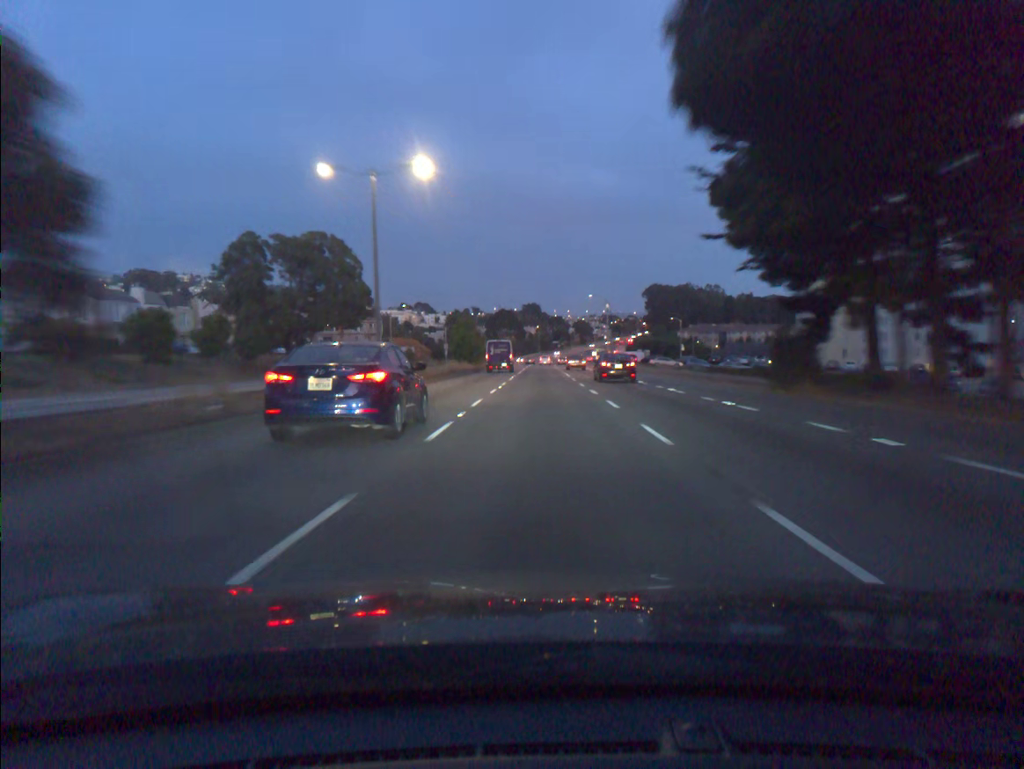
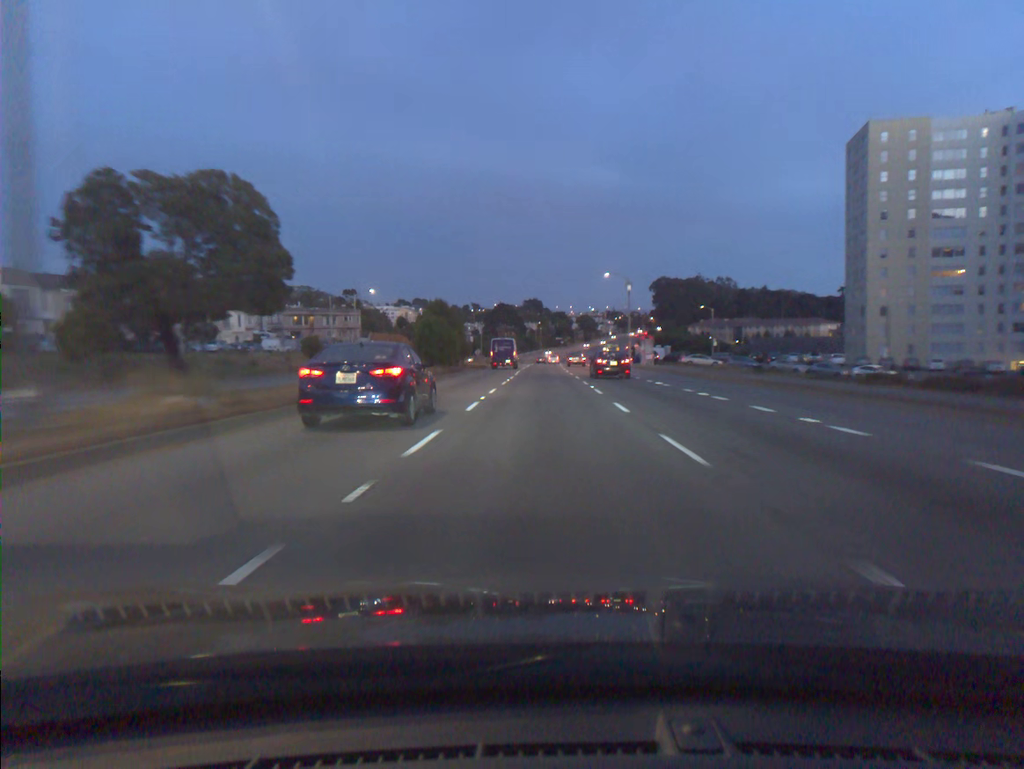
(0.0, +23.9) m; 0°
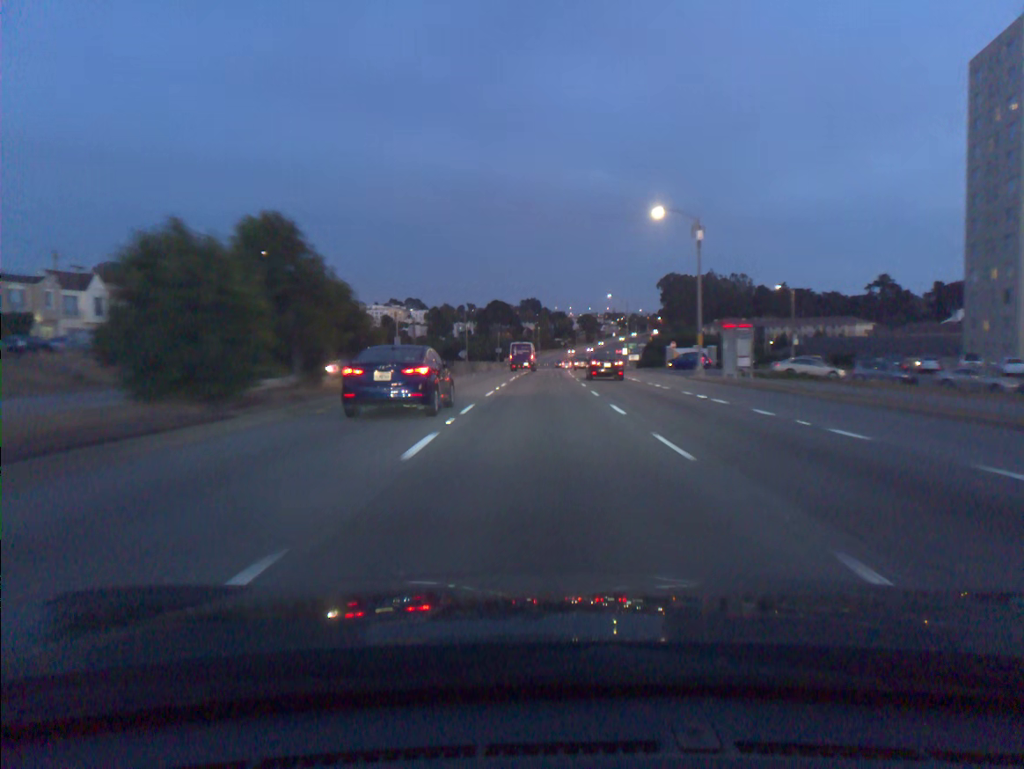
(0.0, +37.1) m; 0°
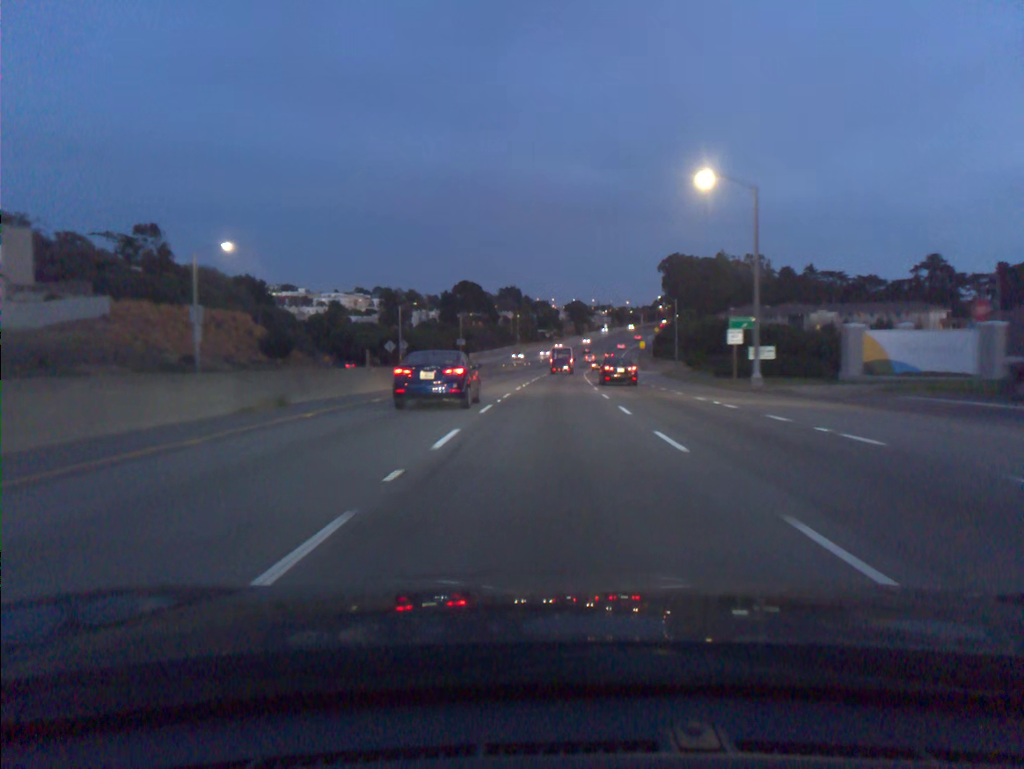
(+0.4, +65.2) m; +1°
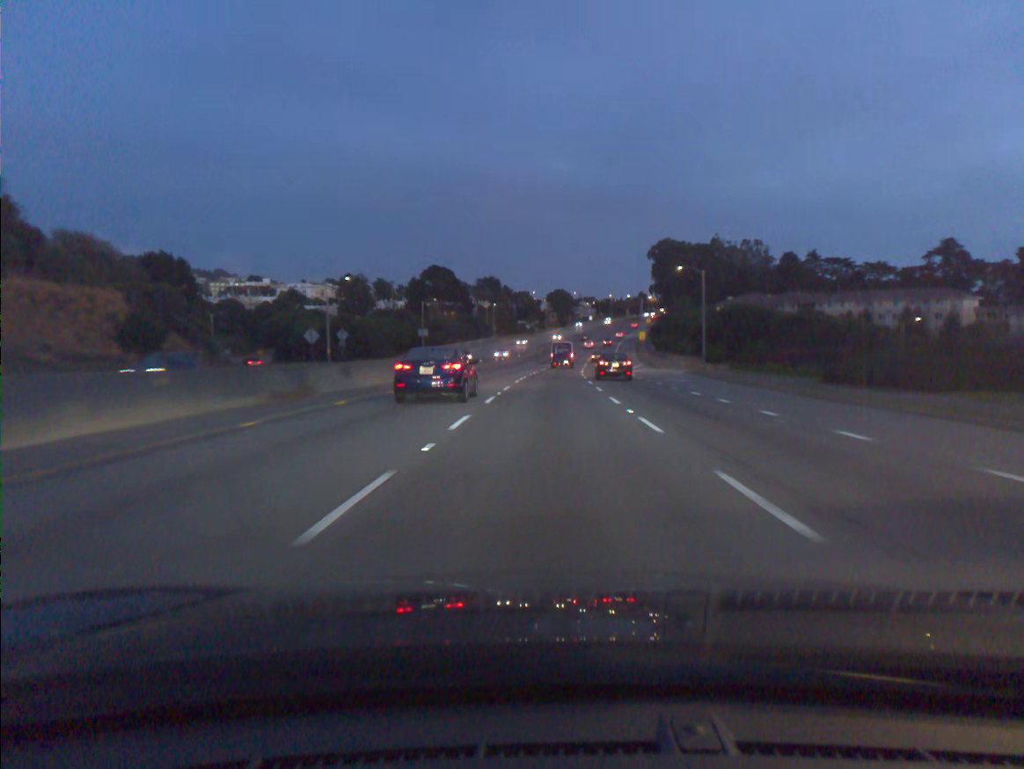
(+0.3, +27.3) m; +1°
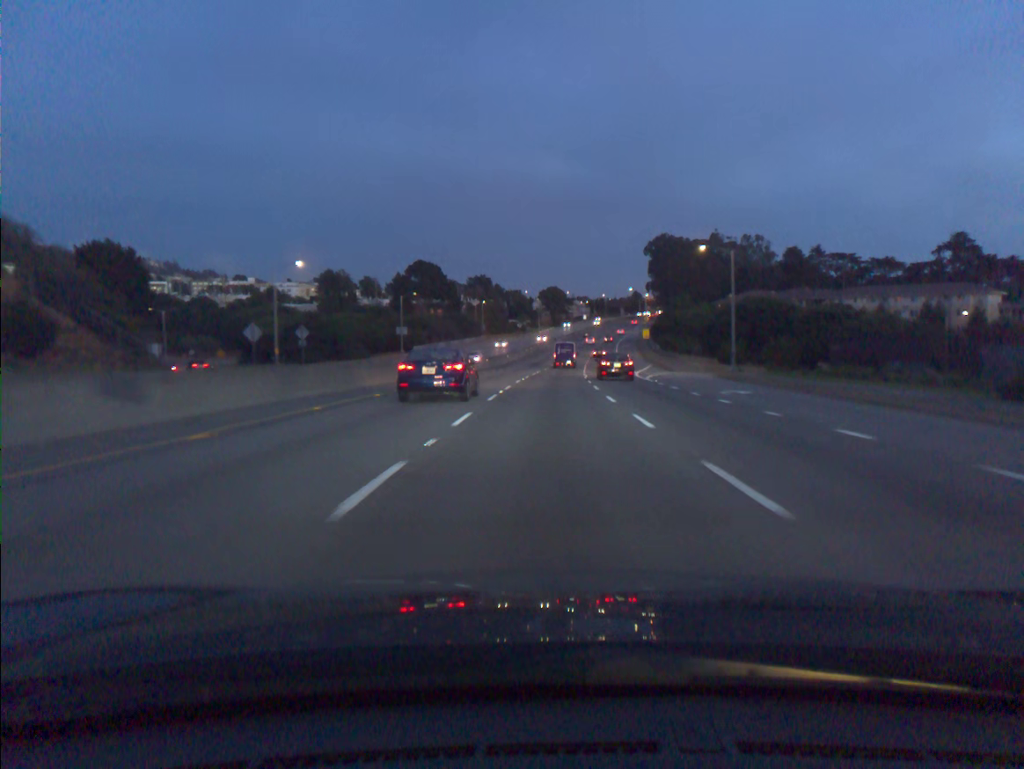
(+0.1, +14.0) m; +1°
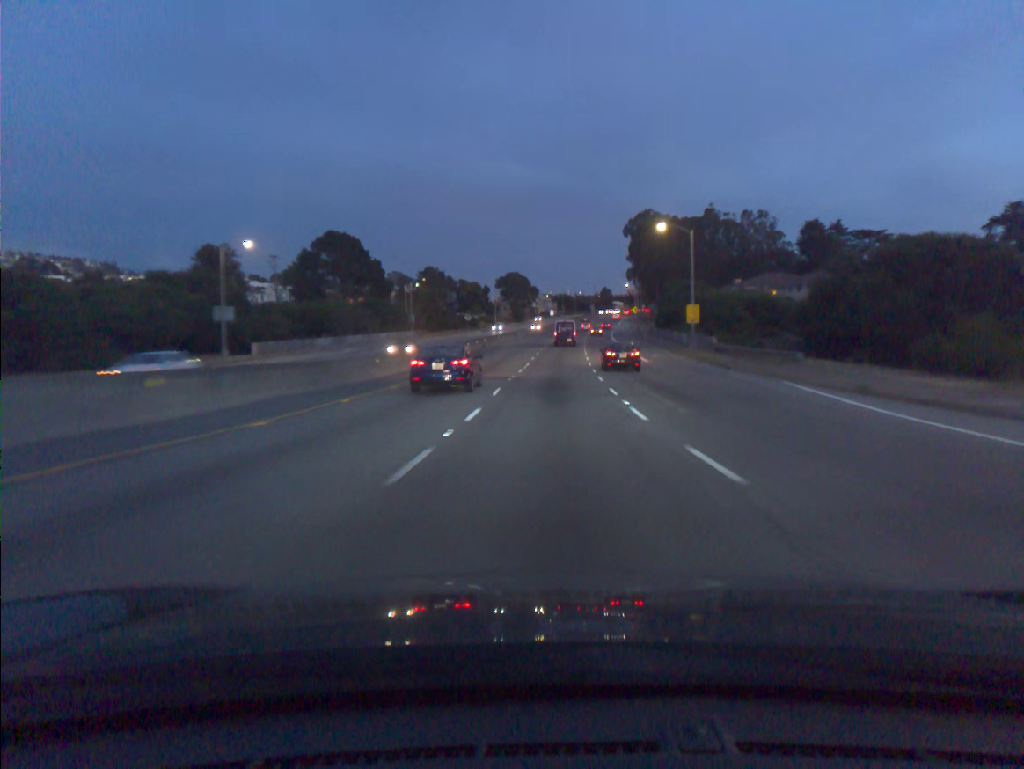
(+1.2, +57.7) m; +3°
